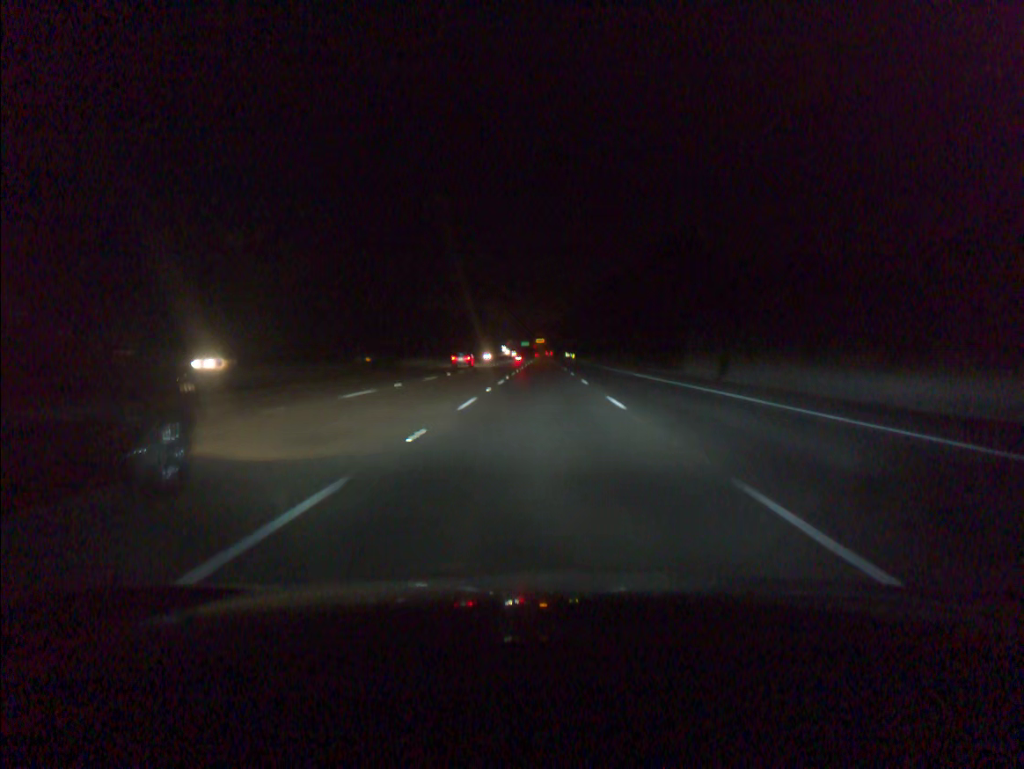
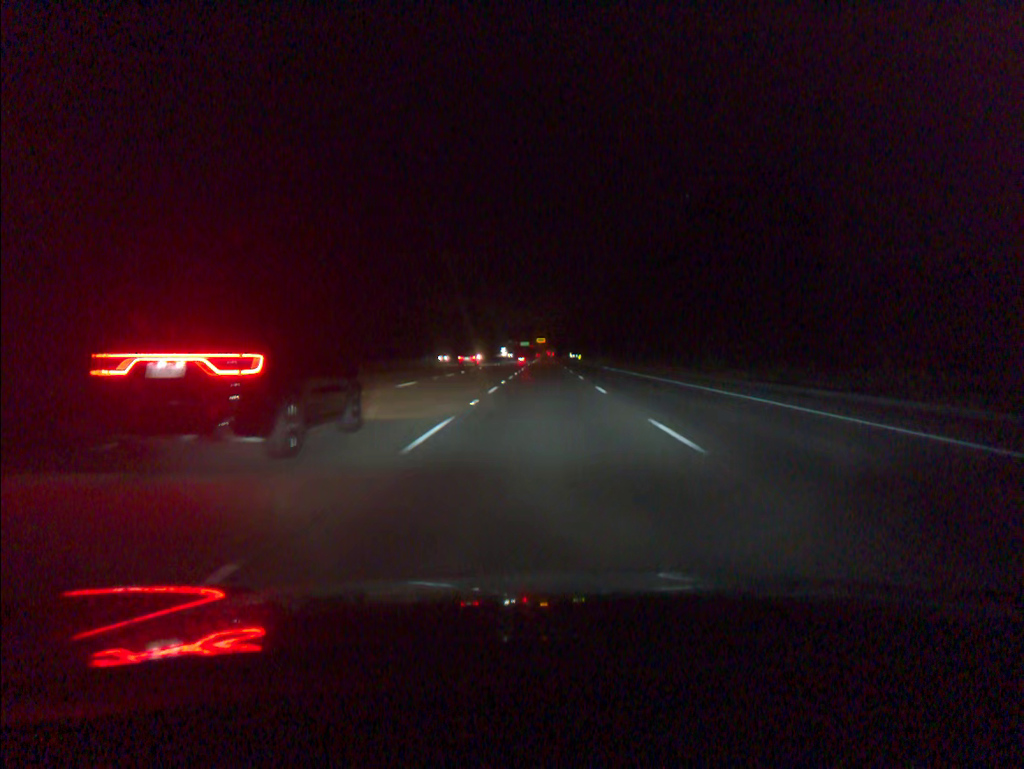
(0.0, +36.7) m; 0°
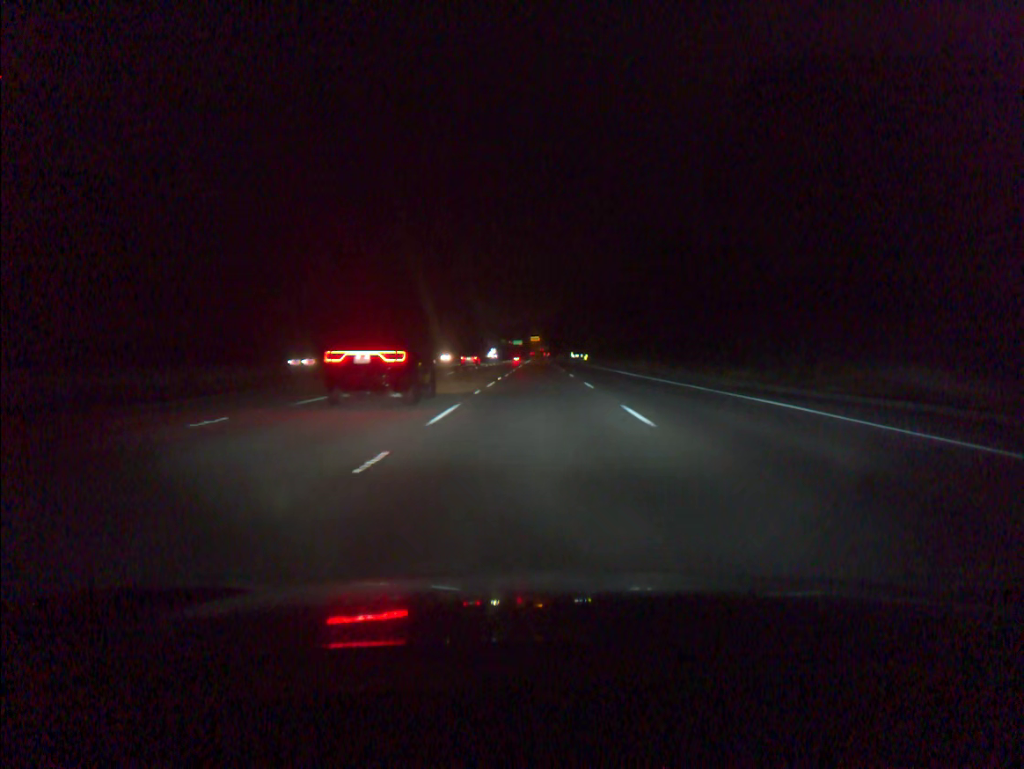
(+0.2, +55.1) m; 0°
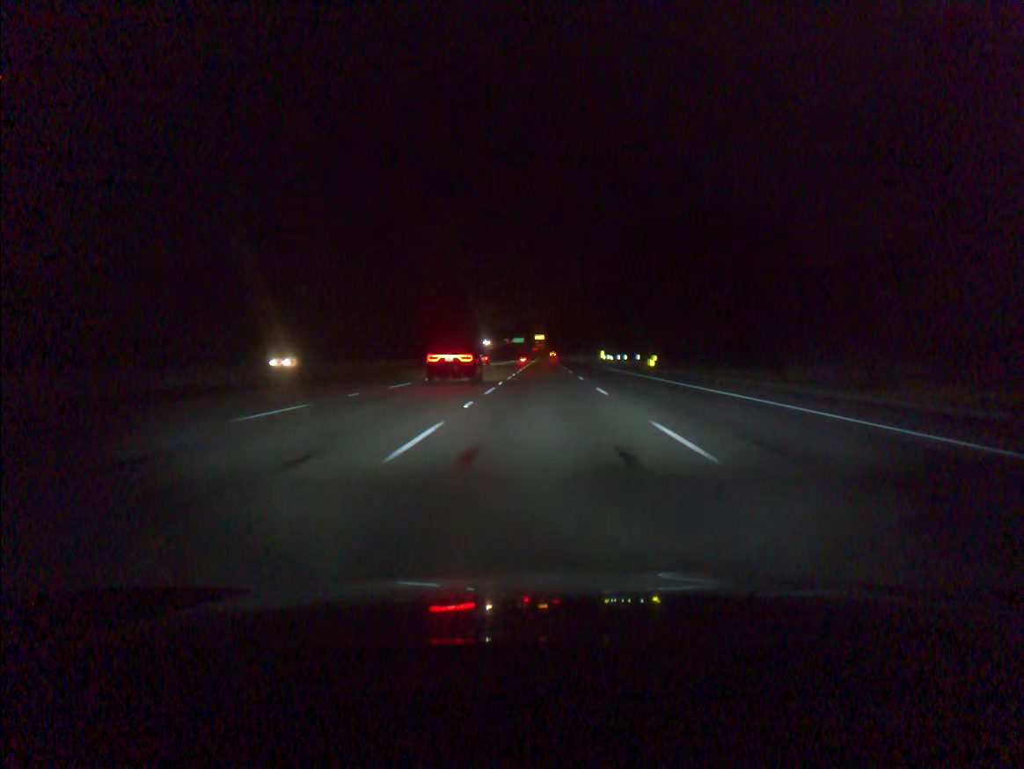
(-0.4, +91.8) m; 0°
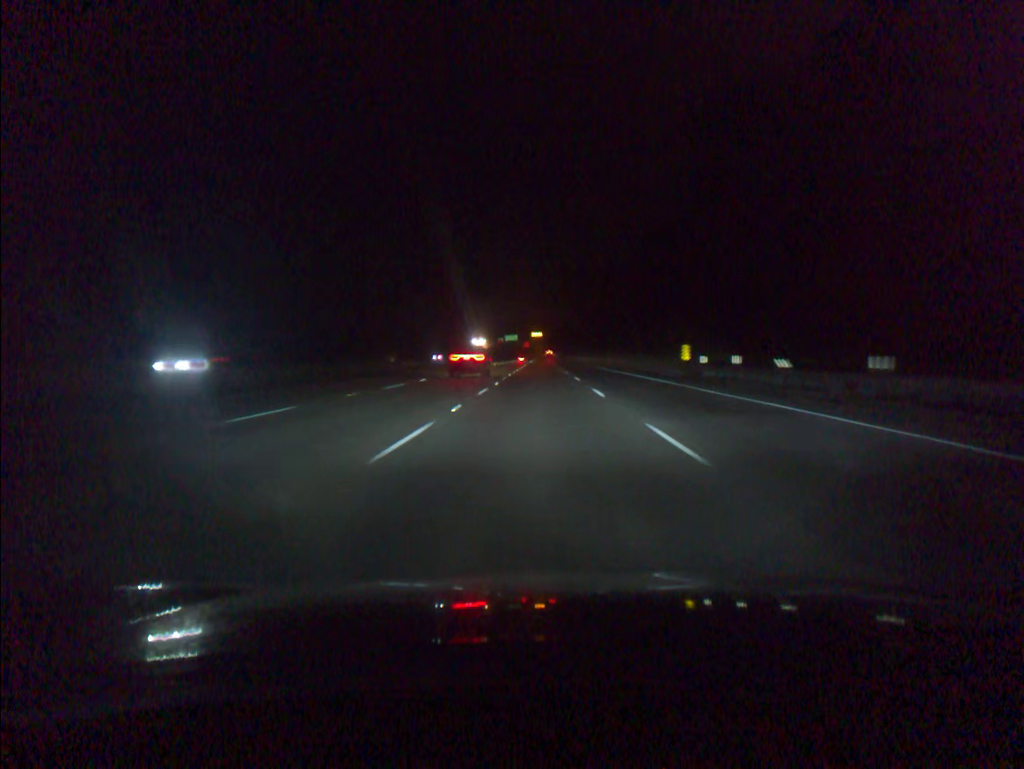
(+0.3, +73.3) m; 0°
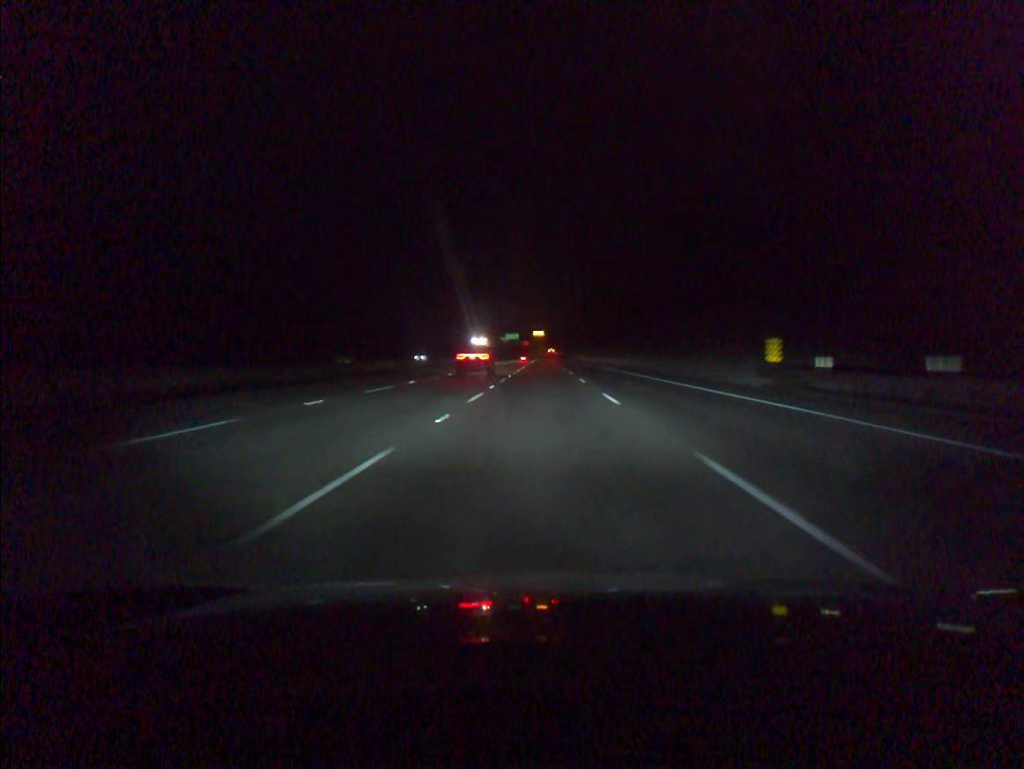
(0.0, +18.3) m; 0°
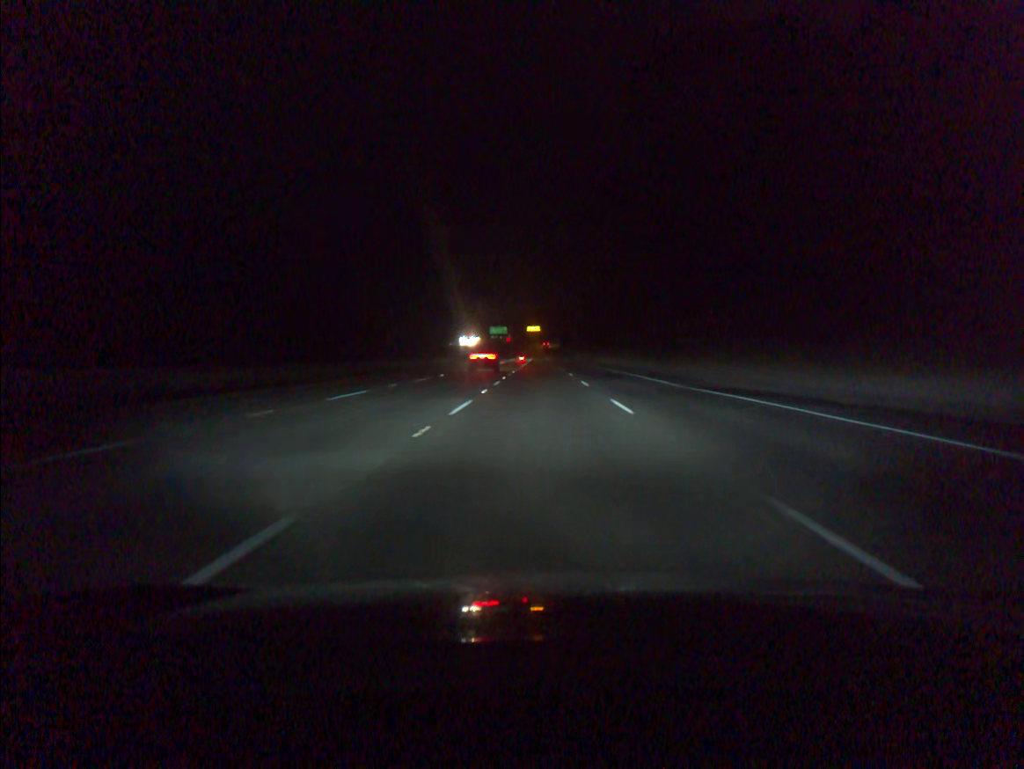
(+0.2, +91.5) m; 0°
